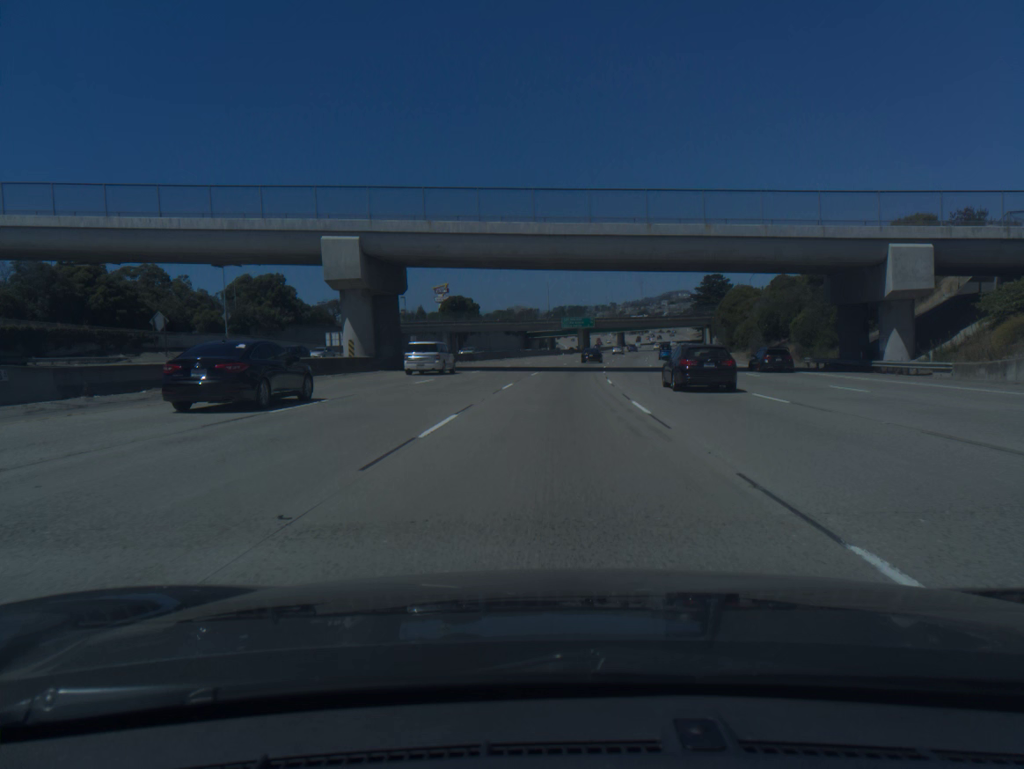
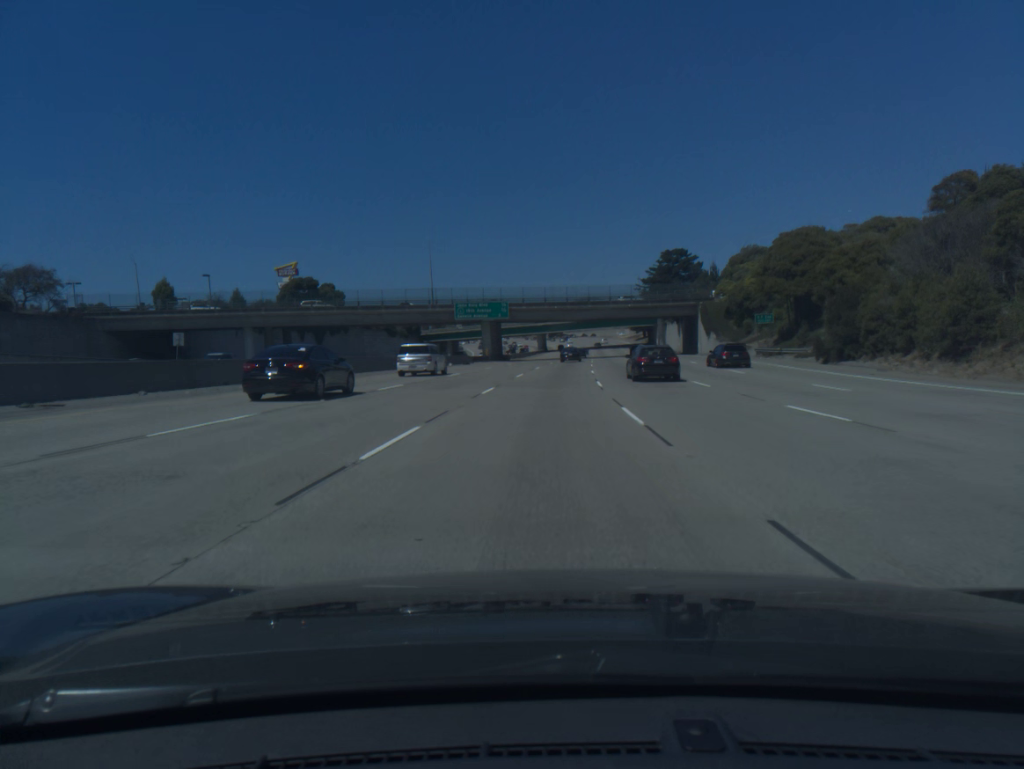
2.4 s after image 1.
(+4.3, +73.7) m; +6°
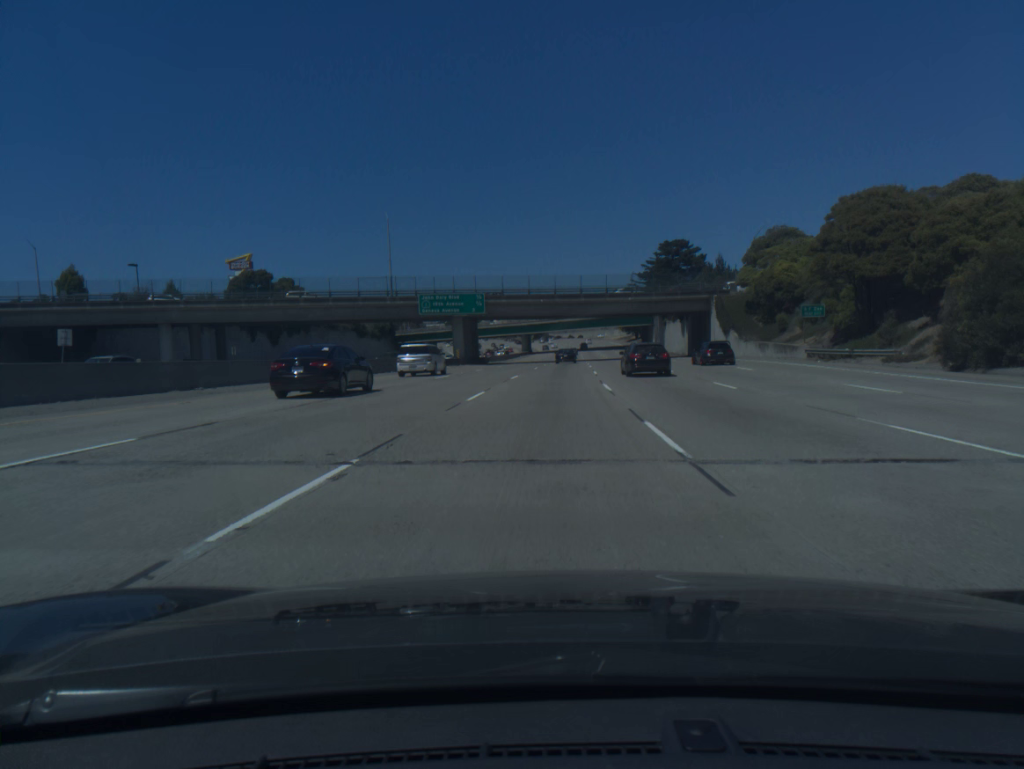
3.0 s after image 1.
(+0.2, +18.4) m; +1°
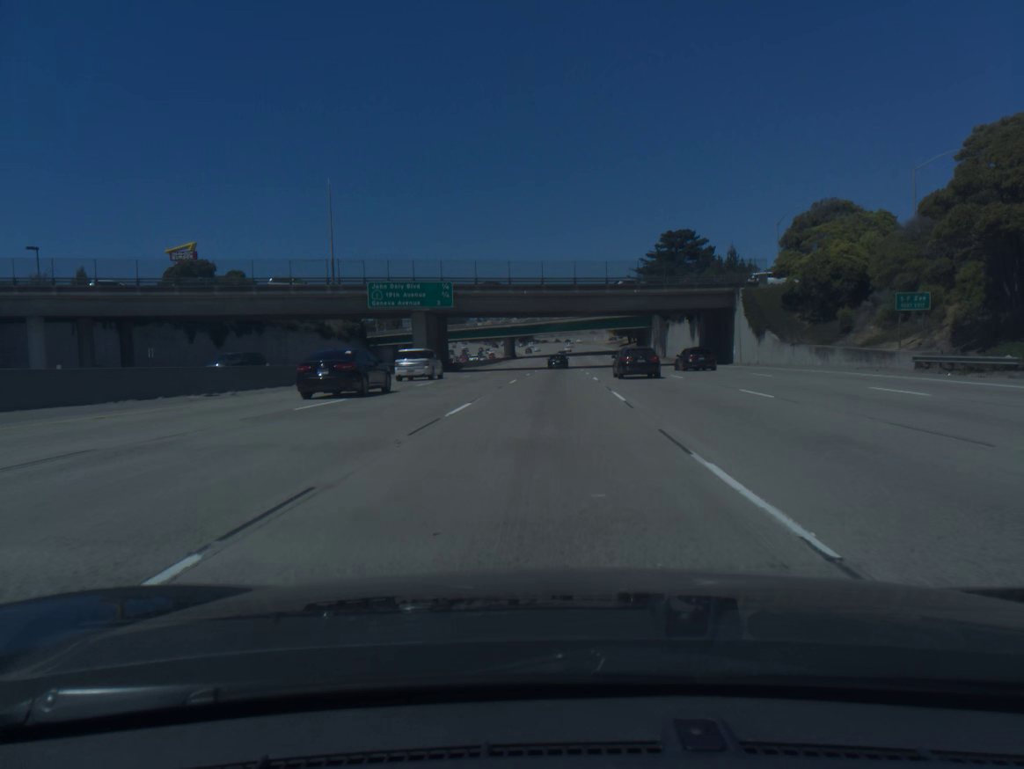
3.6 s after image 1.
(+0.2, +18.4) m; +1°
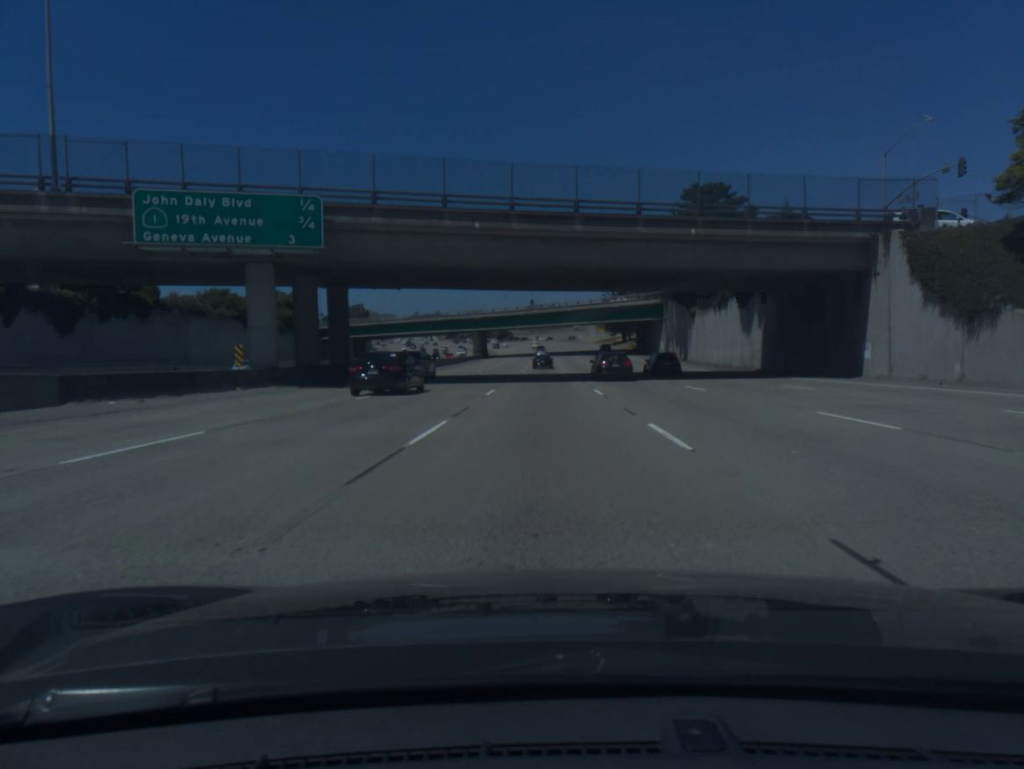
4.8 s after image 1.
(+0.5, +36.6) m; +2°
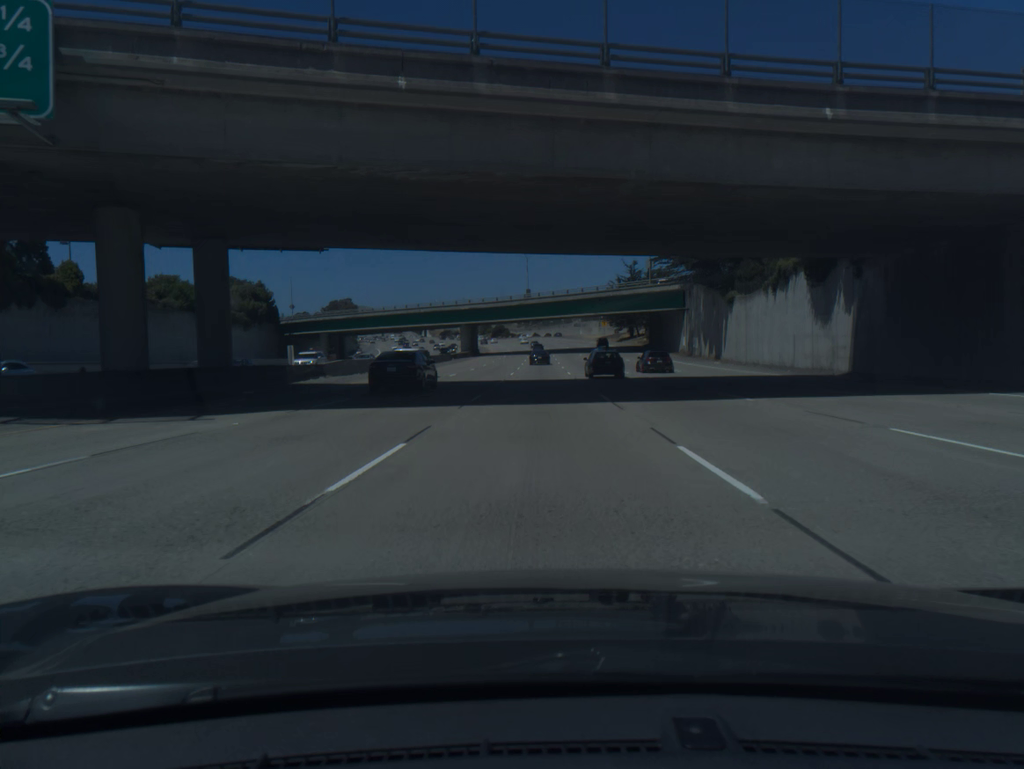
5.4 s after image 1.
(0.0, +18.2) m; 0°
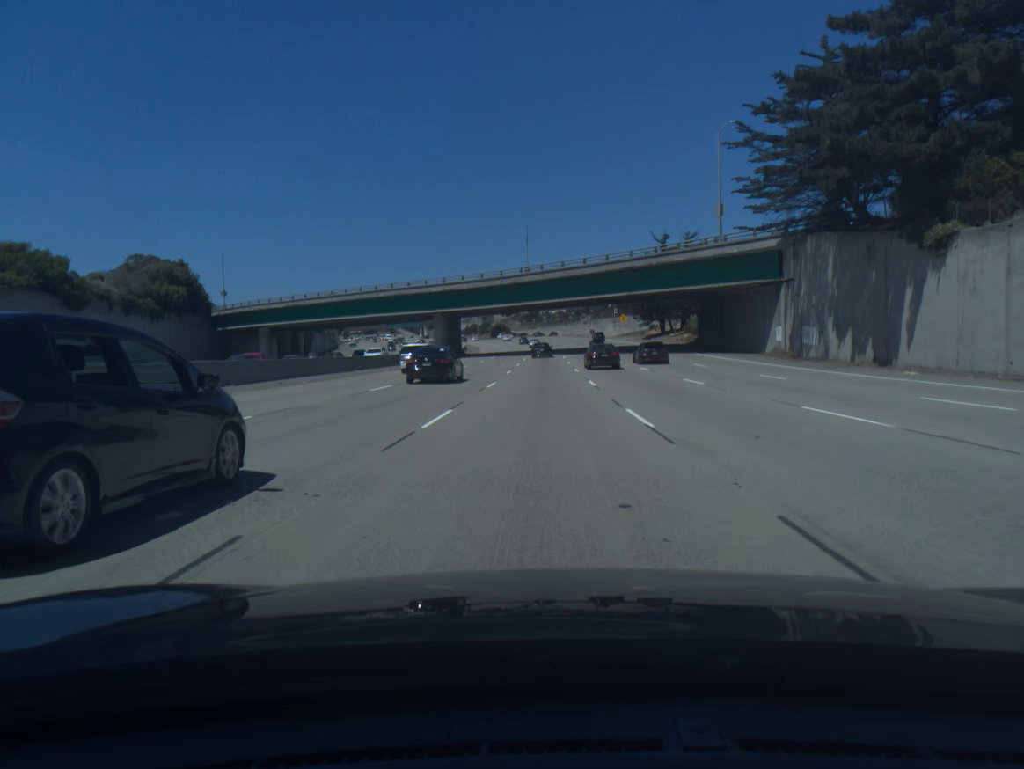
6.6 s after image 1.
(0.0, +36.5) m; 0°
